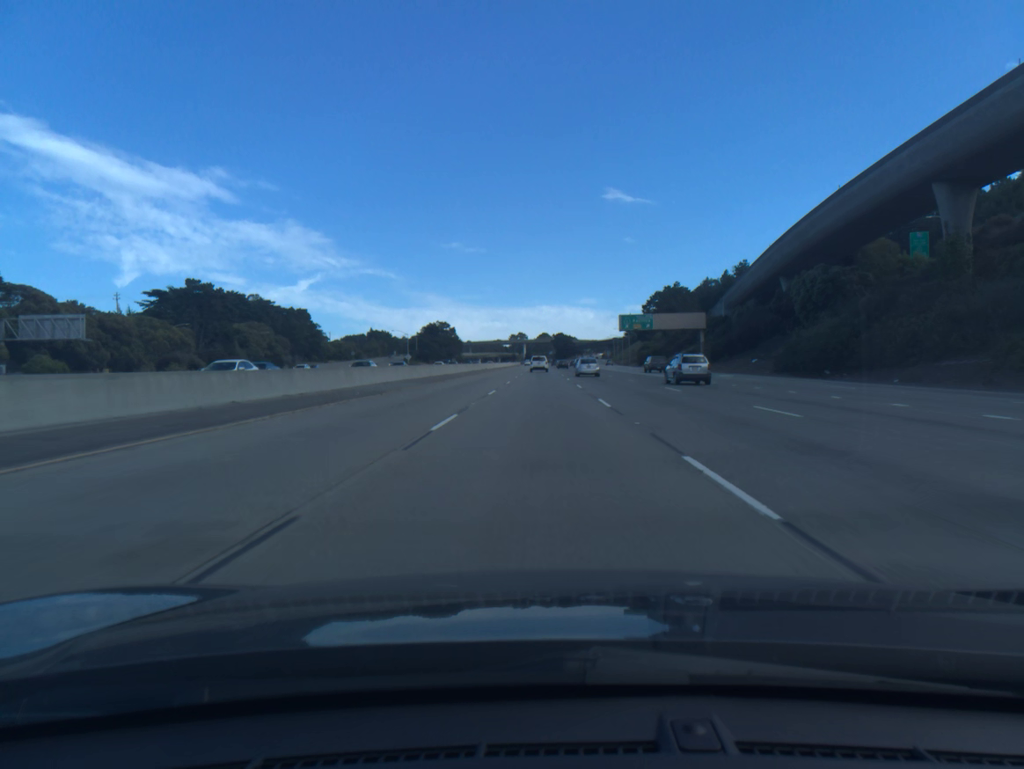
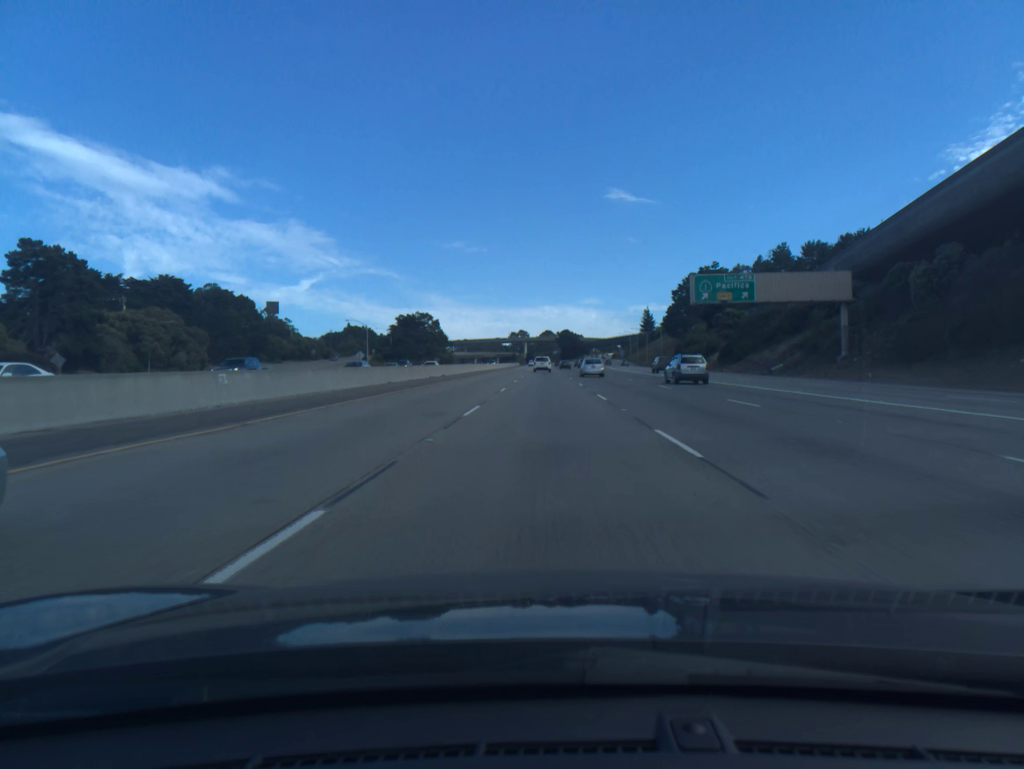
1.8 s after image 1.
(-0.1, +54.6) m; 0°
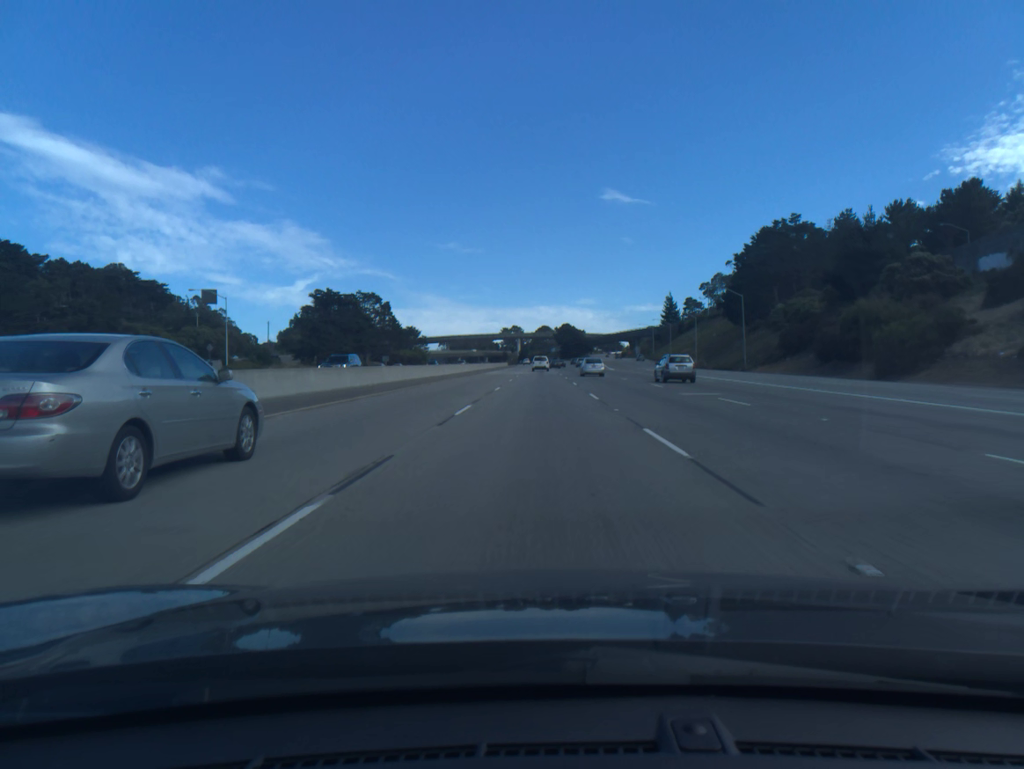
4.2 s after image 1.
(+0.3, +73.1) m; 0°
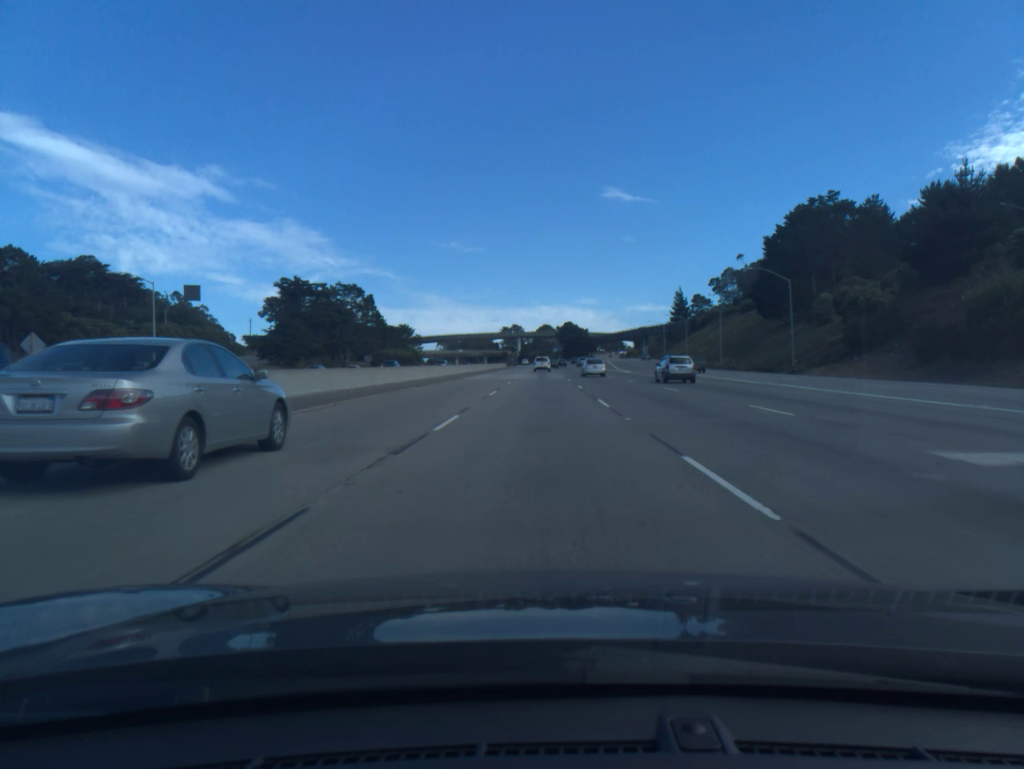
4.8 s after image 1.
(0.0, +18.3) m; 0°
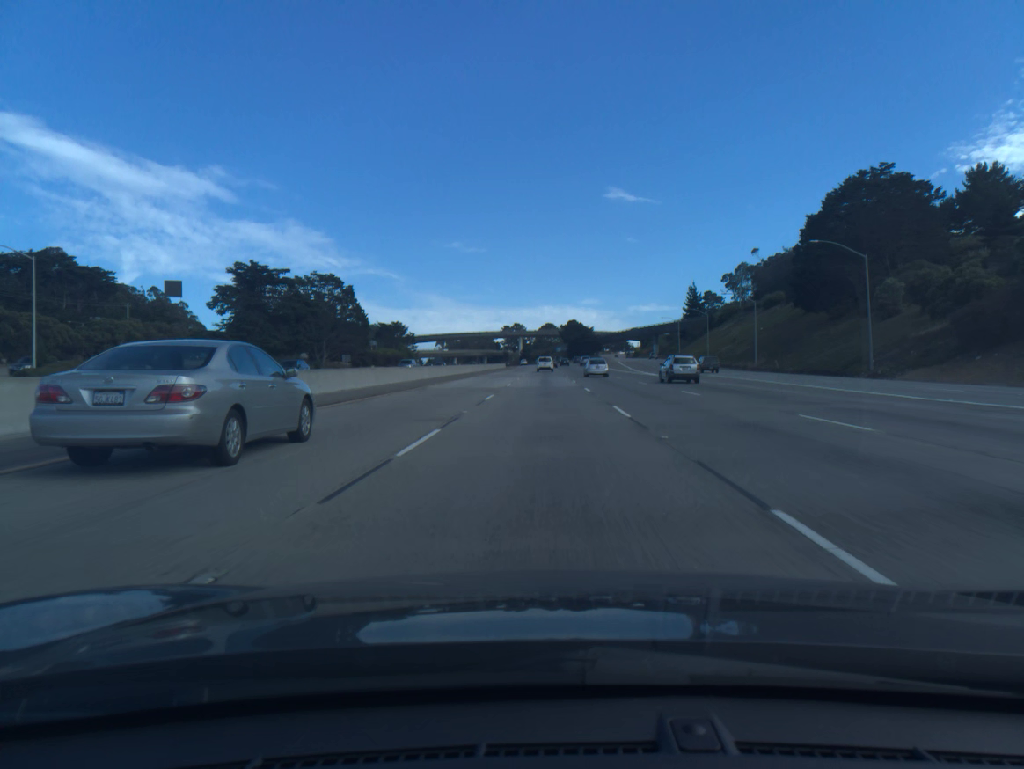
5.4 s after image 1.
(0.0, +18.3) m; 0°
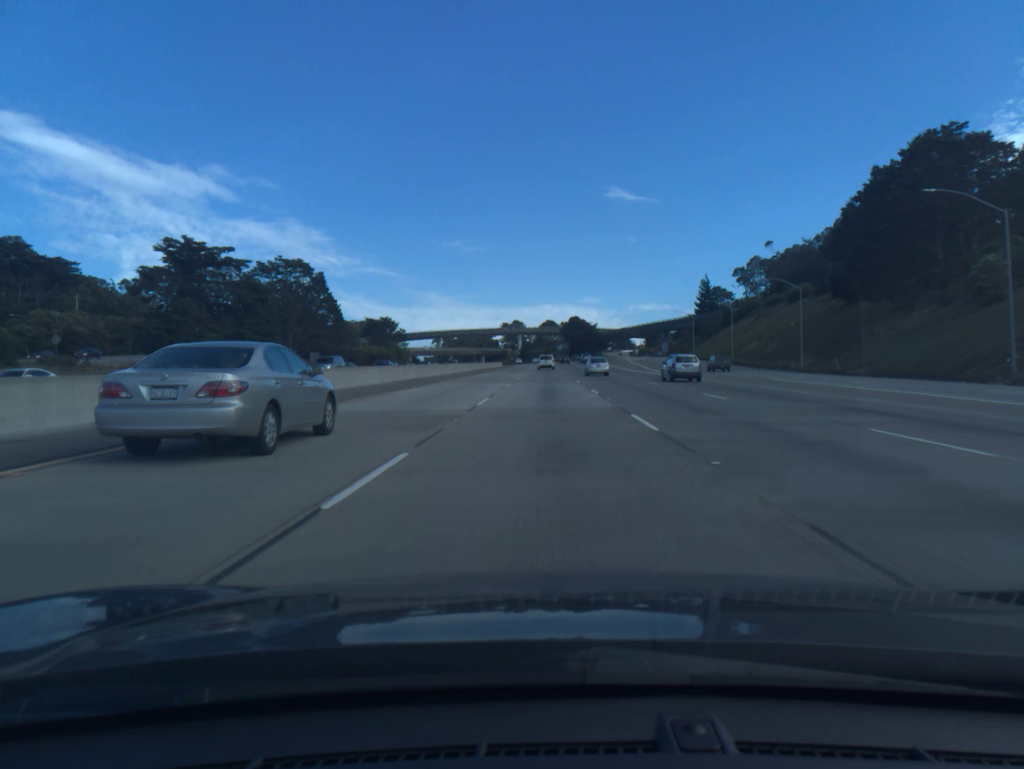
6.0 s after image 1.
(0.0, +18.3) m; 0°
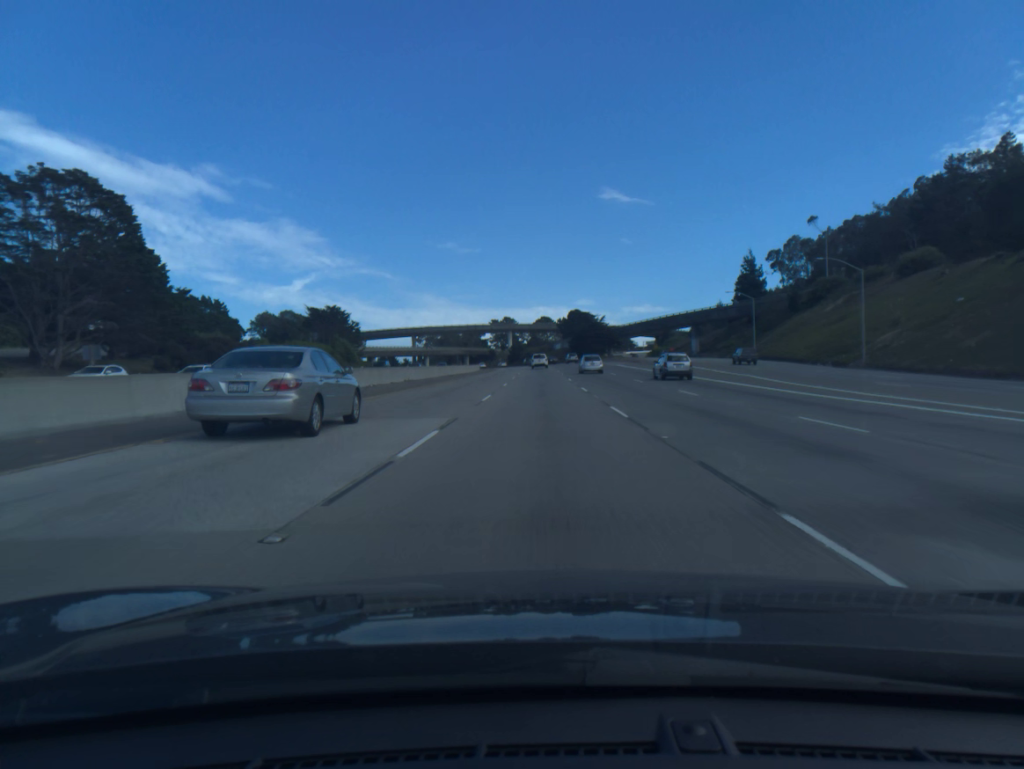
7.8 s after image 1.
(+0.3, +54.9) m; 0°
